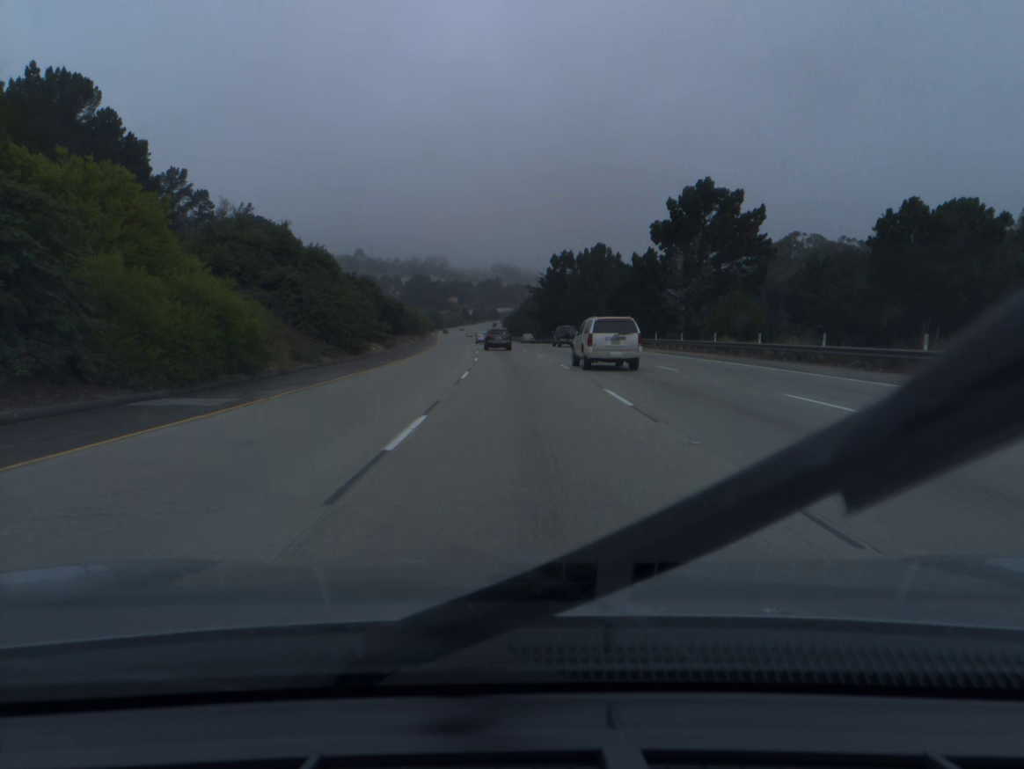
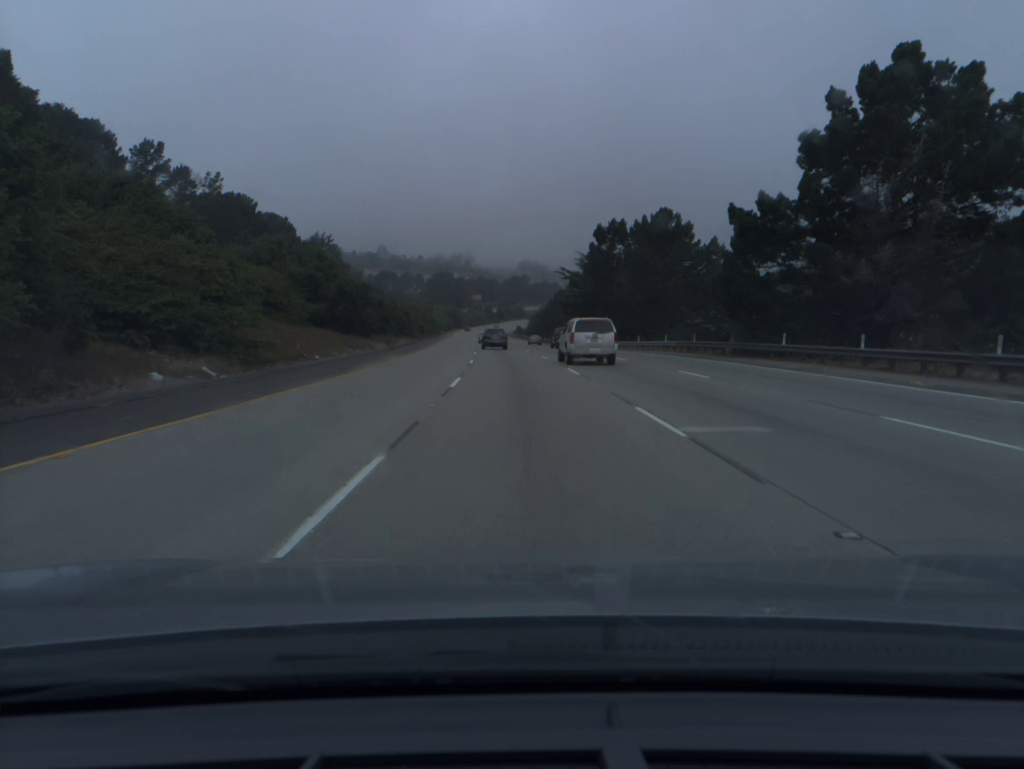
(-0.6, +33.7) m; -2°
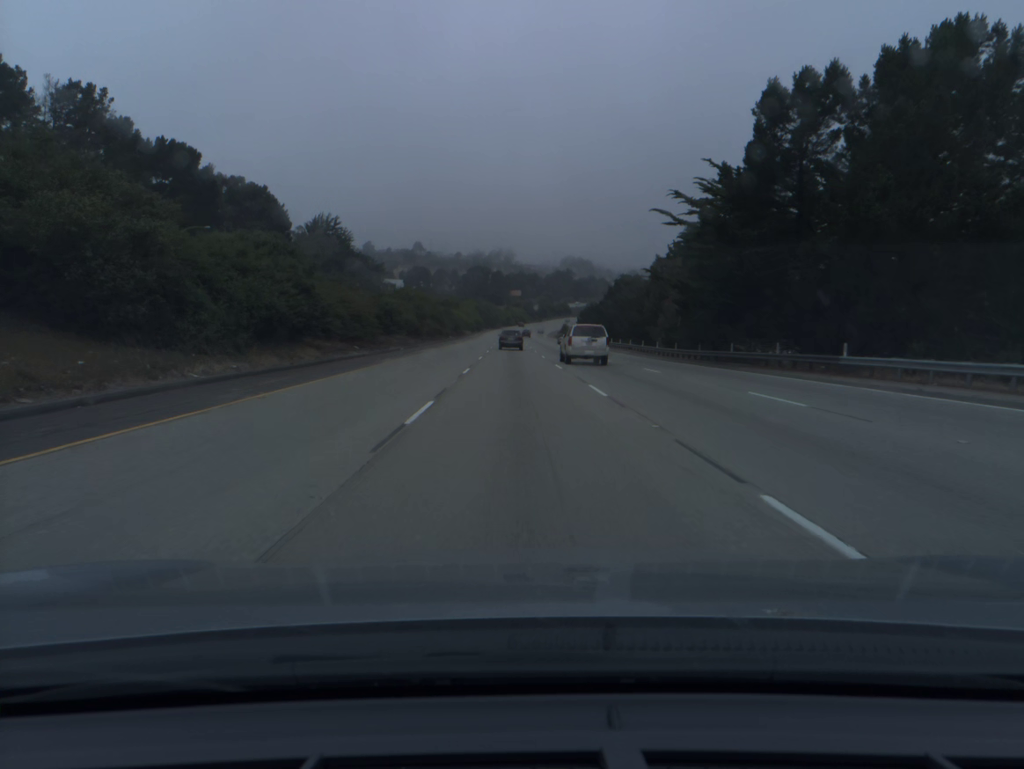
(-1.4, +51.1) m; -3°
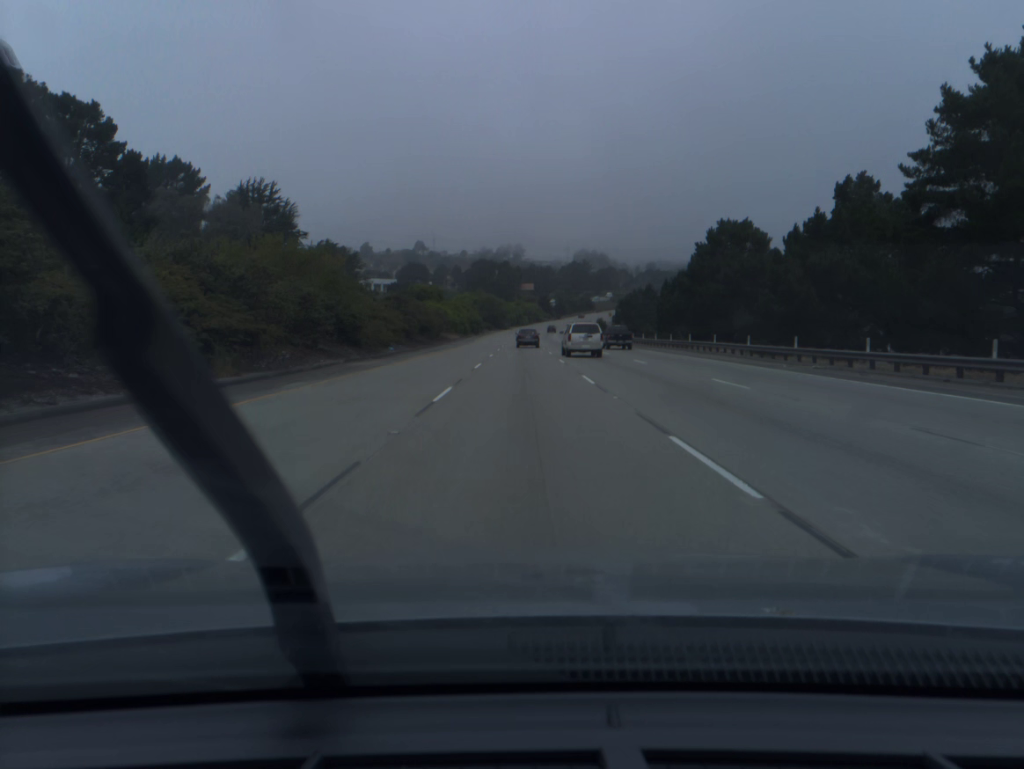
(-1.0, +69.3) m; -1°
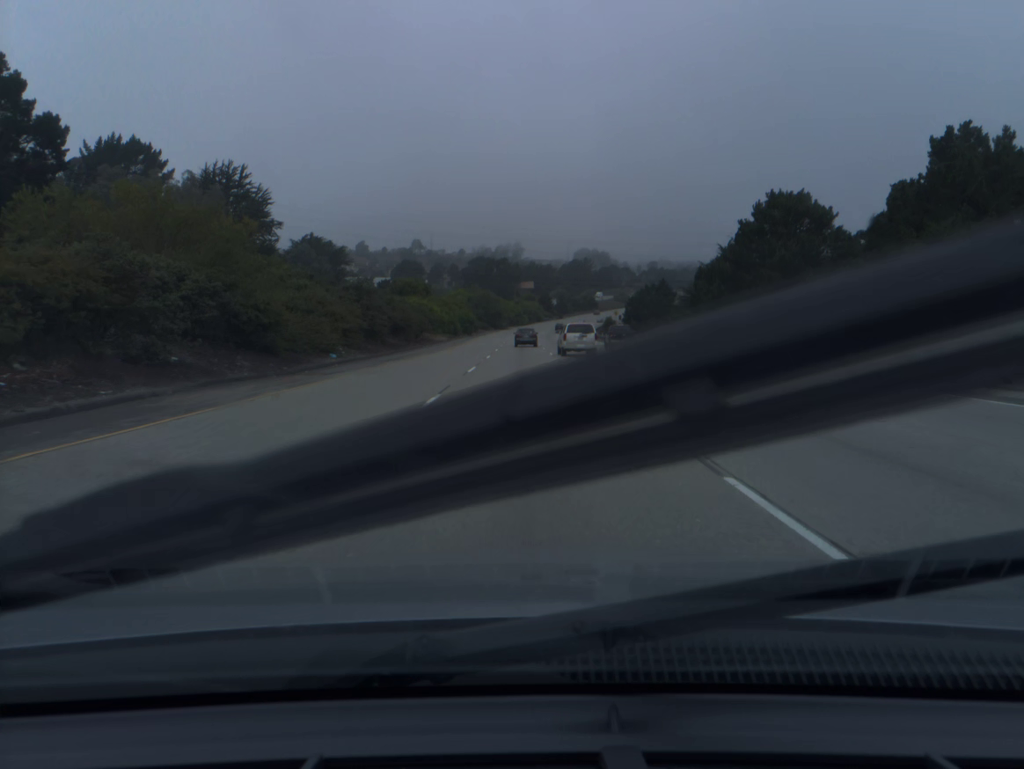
(0.0, +17.5) m; 0°
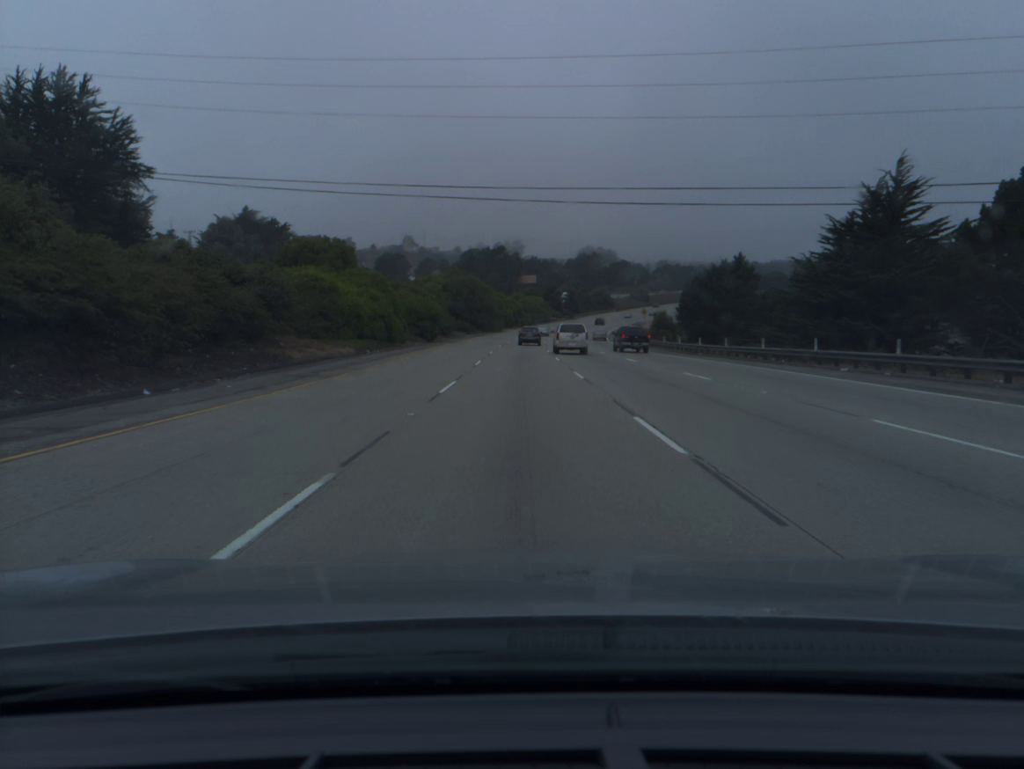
(-0.1, +53.0) m; 0°
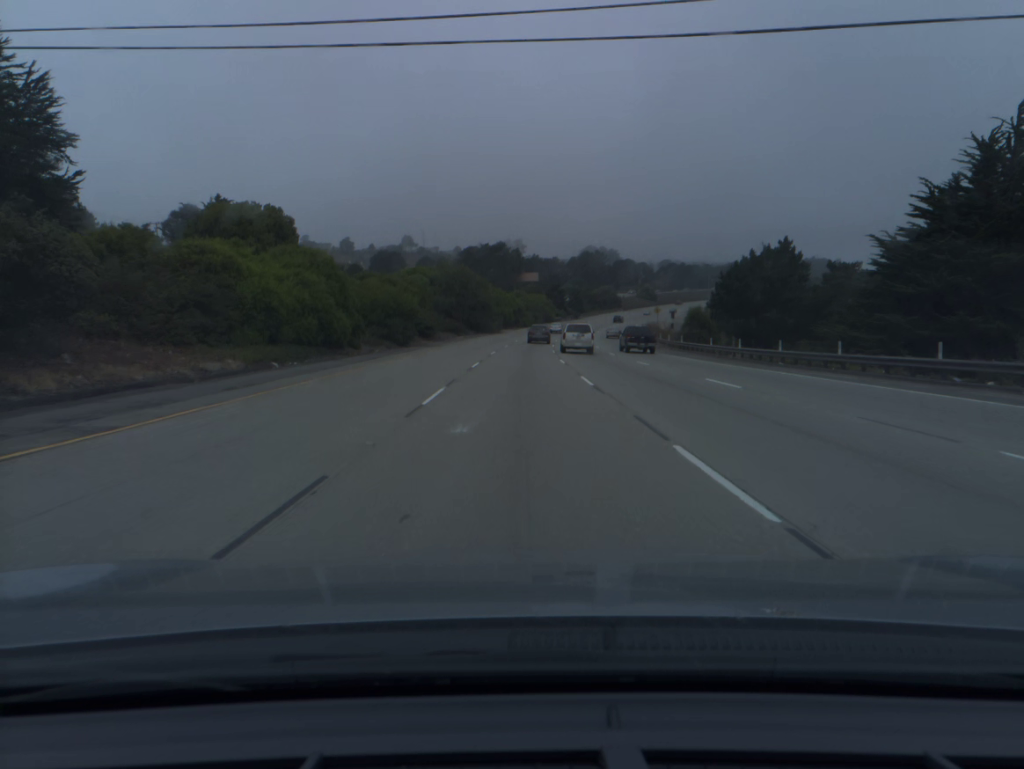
(0.0, +17.8) m; 0°
